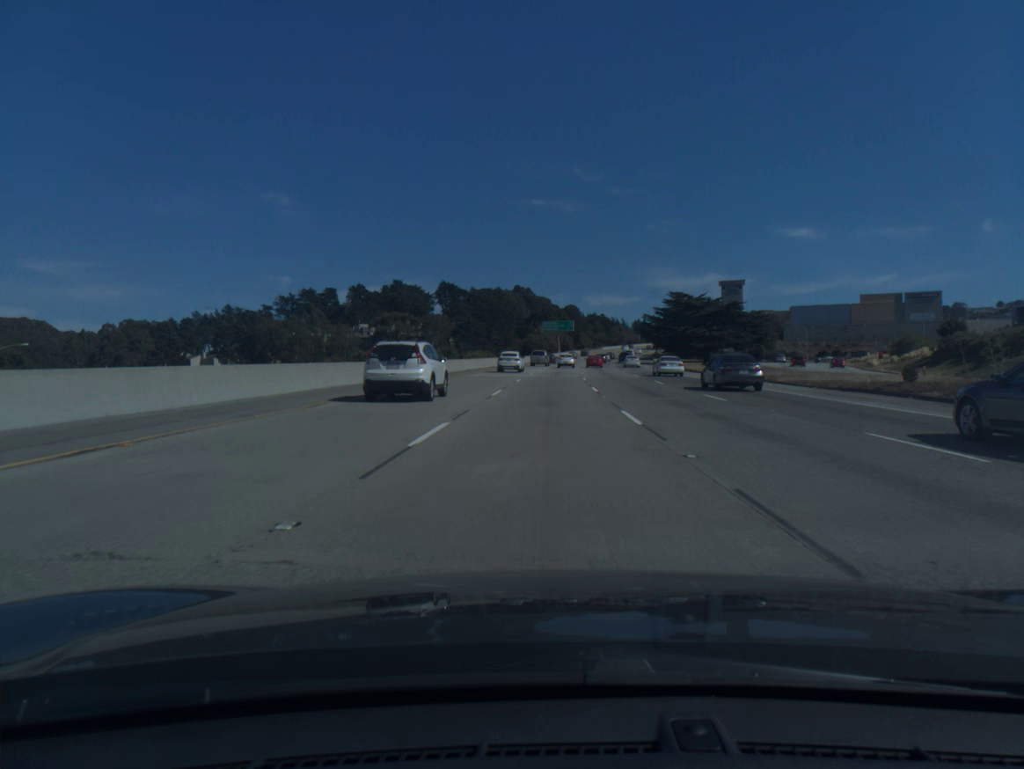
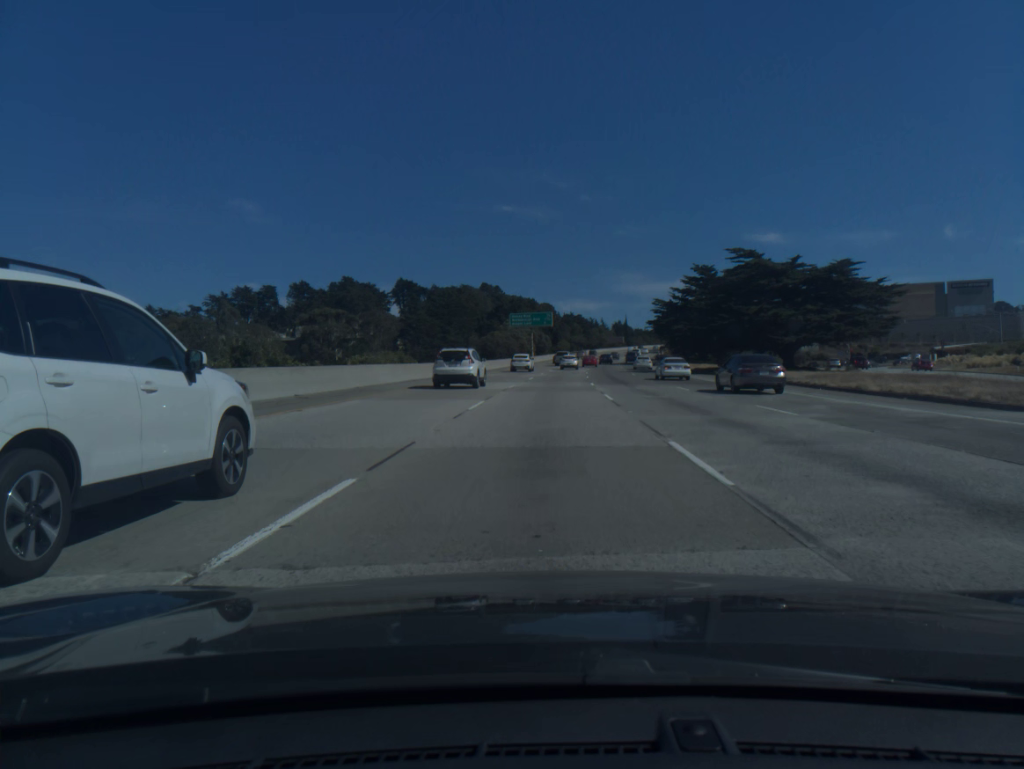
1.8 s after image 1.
(+0.8, +50.6) m; +2°
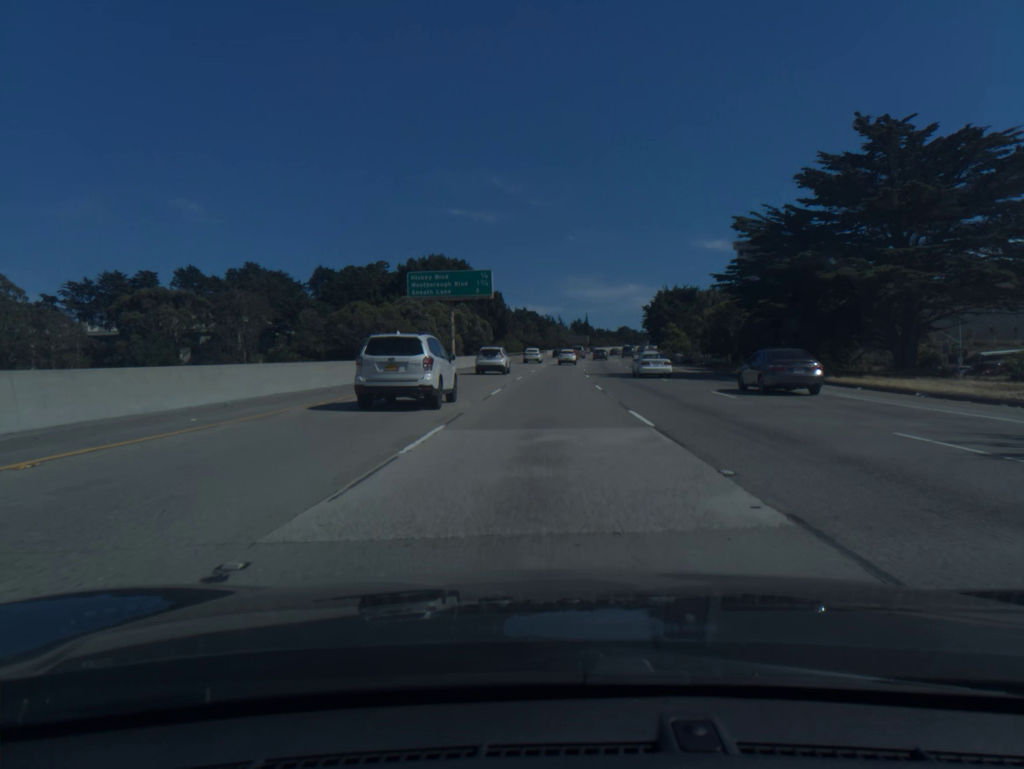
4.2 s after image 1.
(+1.9, +67.7) m; +3°
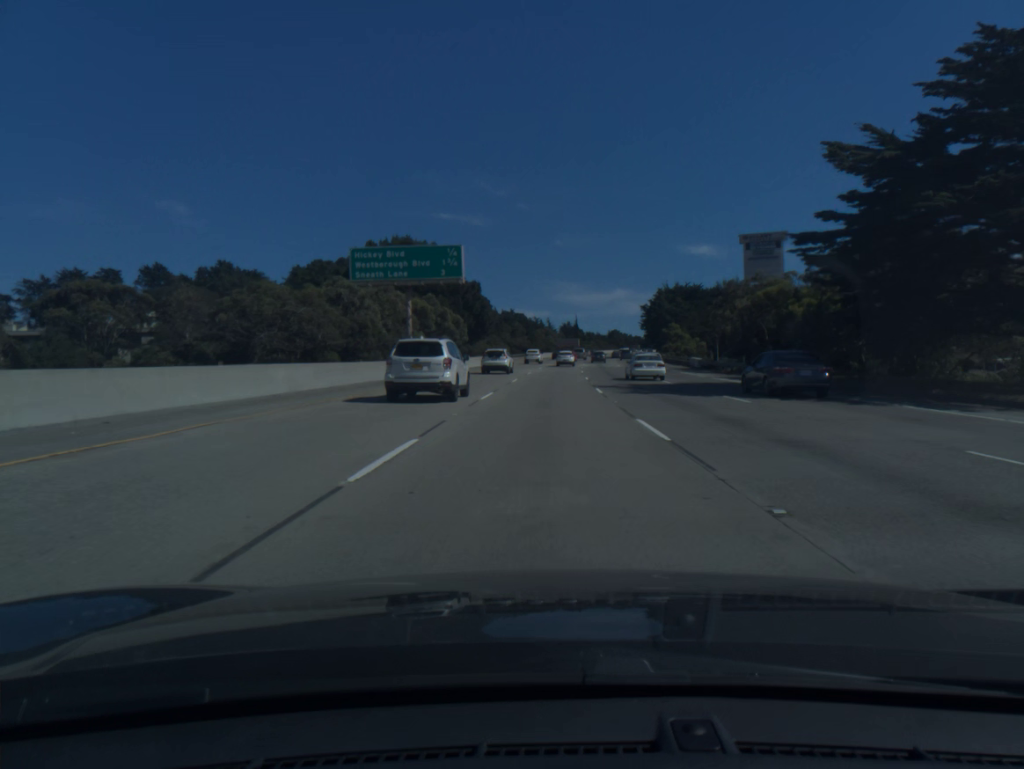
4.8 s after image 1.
(+0.1, +16.9) m; +1°
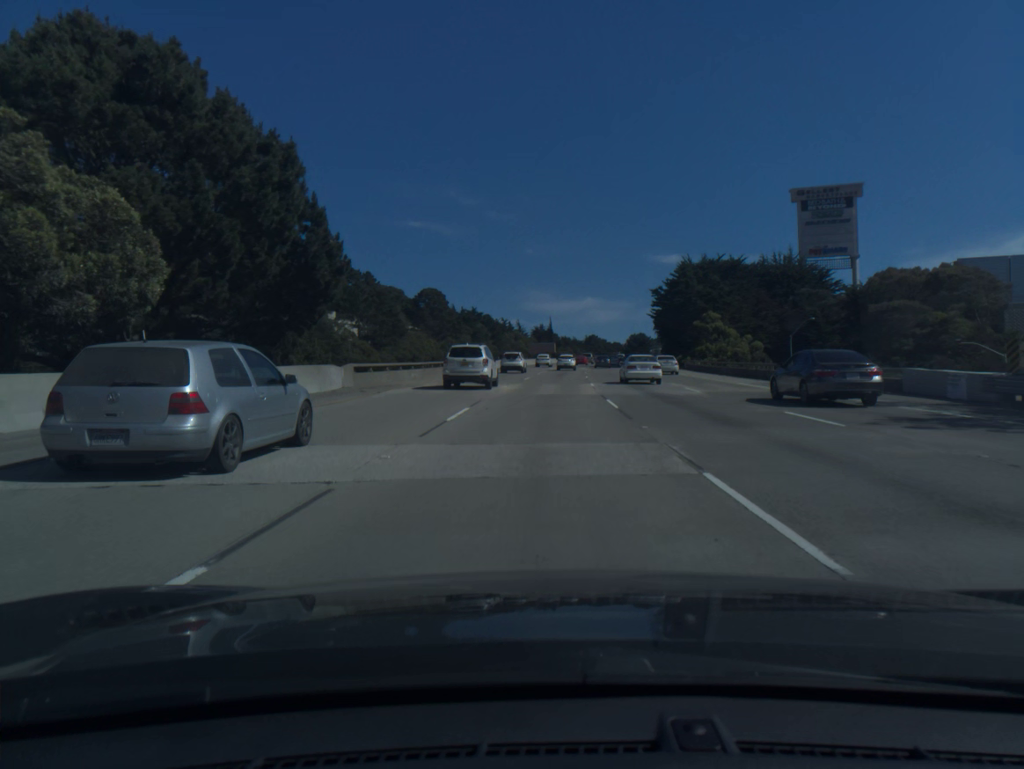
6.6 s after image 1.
(+1.0, +50.7) m; +2°
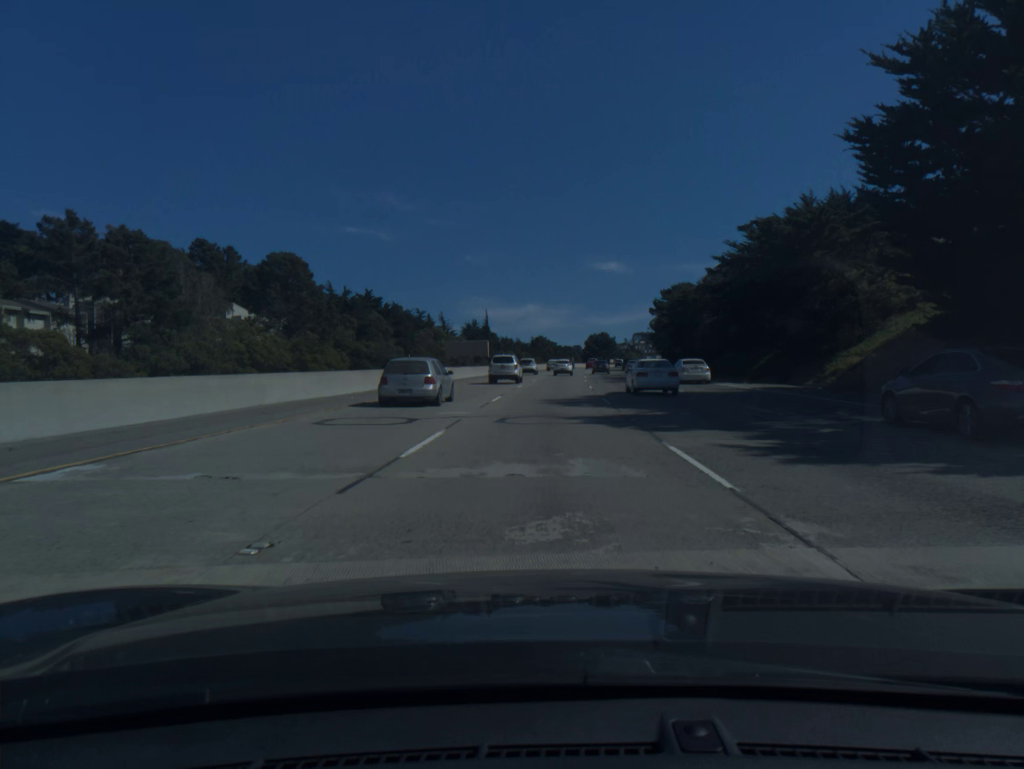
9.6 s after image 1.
(+2.9, +83.9) m; +4°
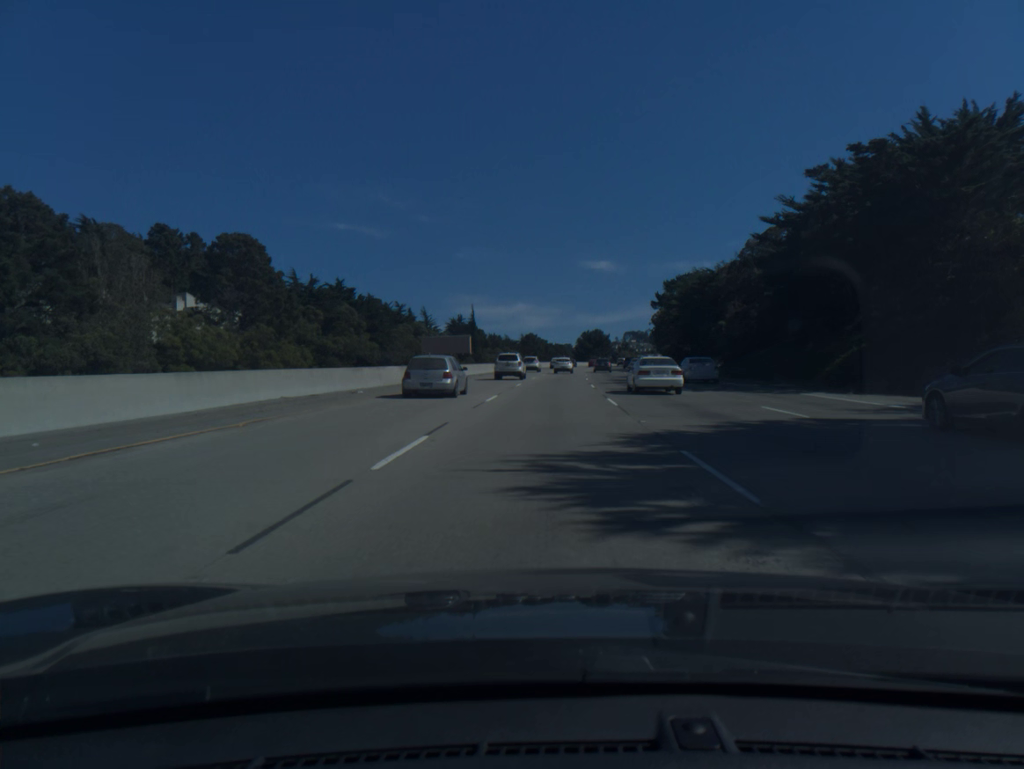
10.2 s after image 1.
(+0.1, +16.7) m; +1°
